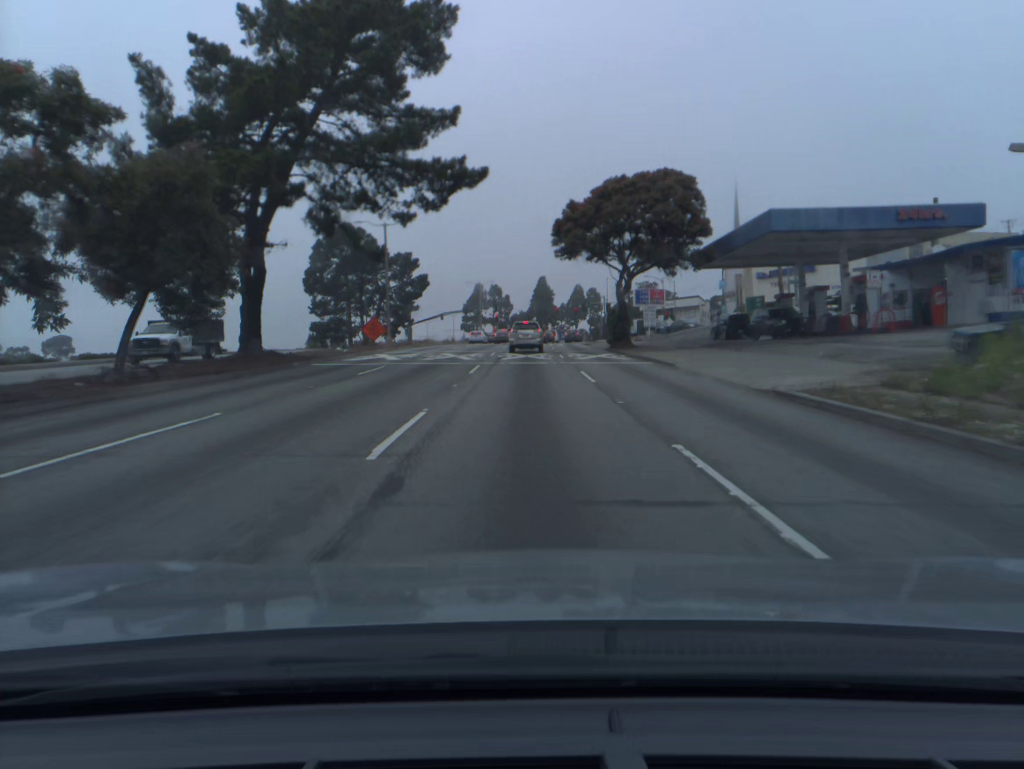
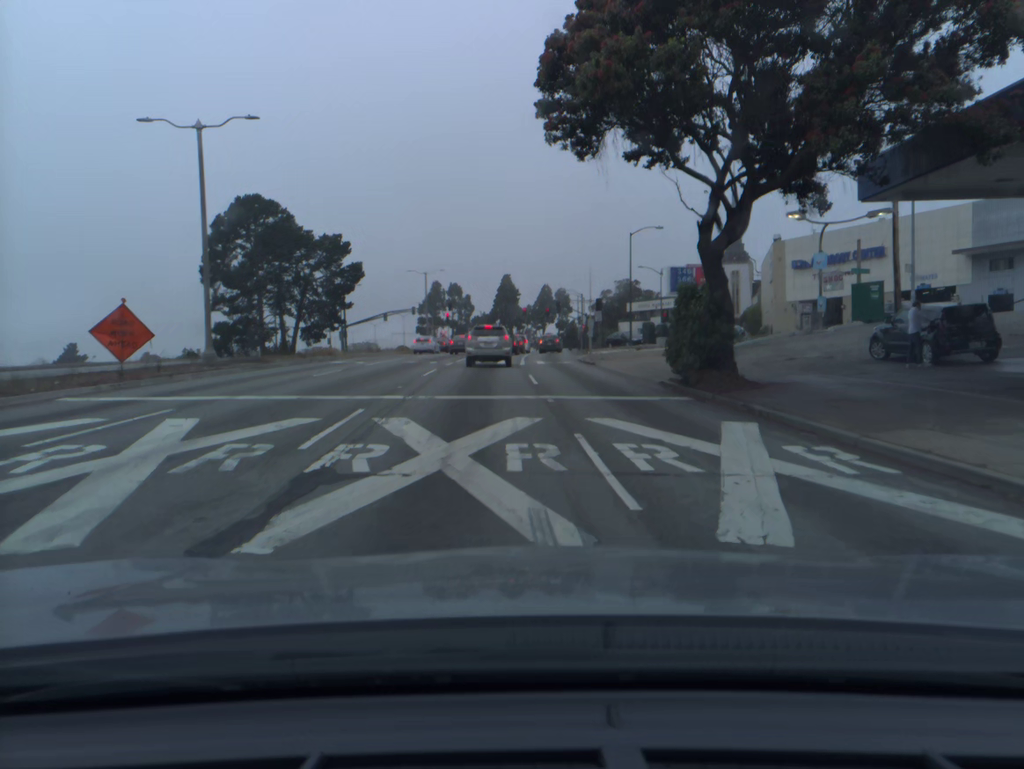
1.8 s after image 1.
(+0.6, +28.6) m; +3°
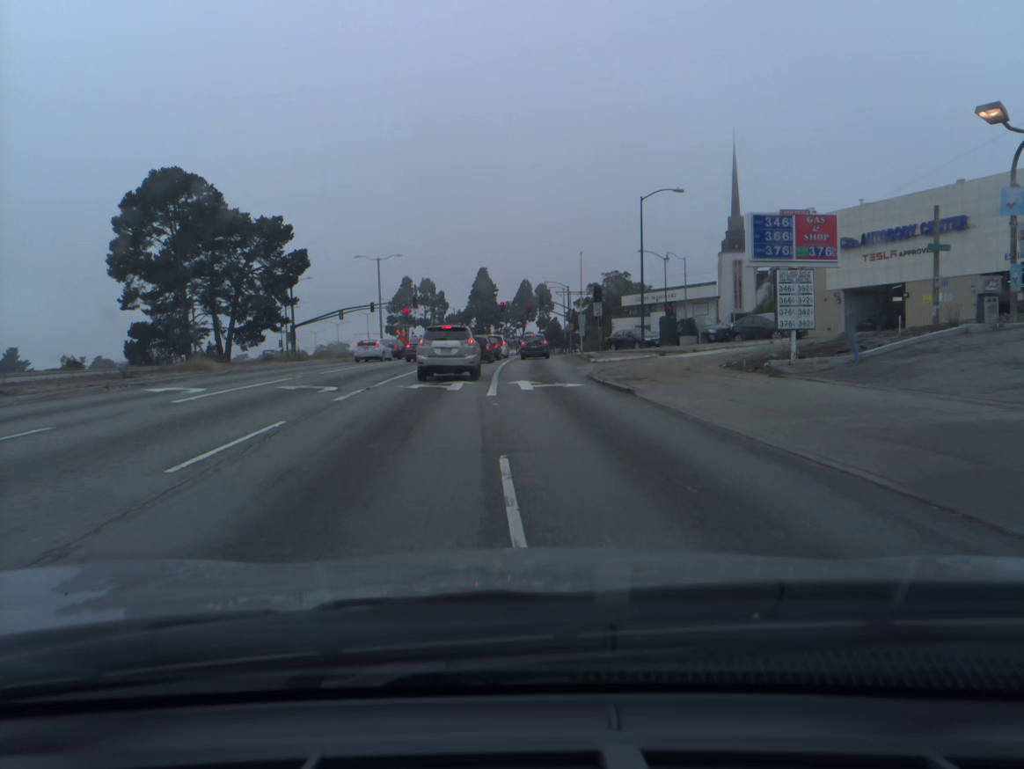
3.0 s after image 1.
(+0.2, +16.3) m; +1°
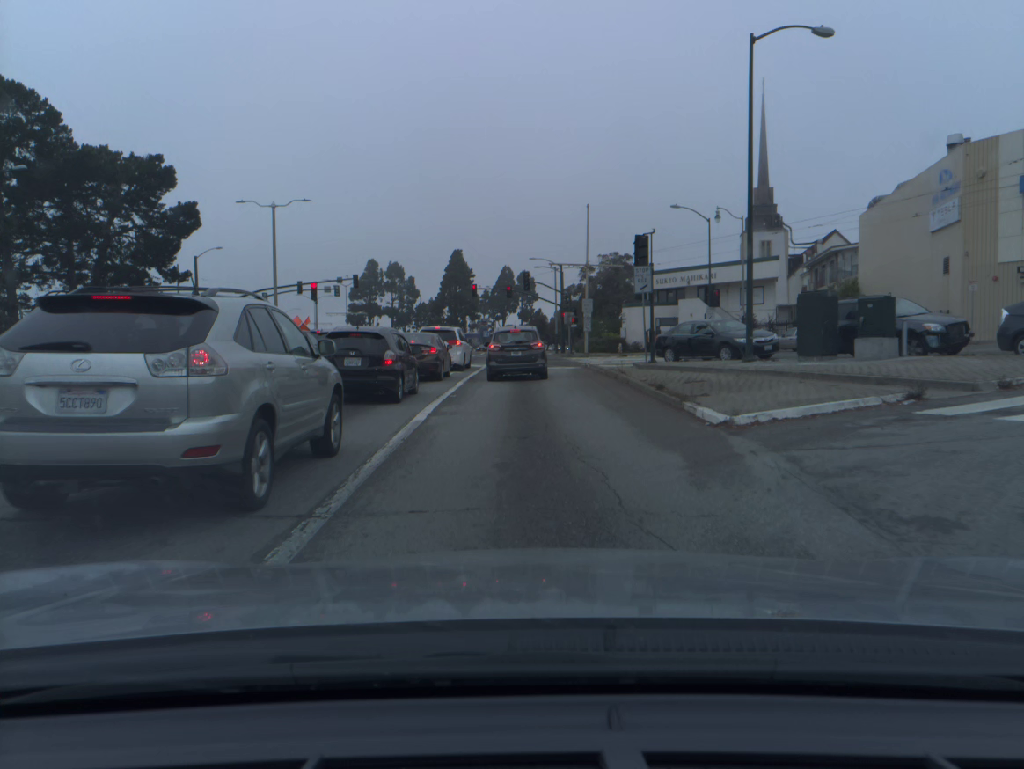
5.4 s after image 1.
(+0.3, +26.5) m; +1°
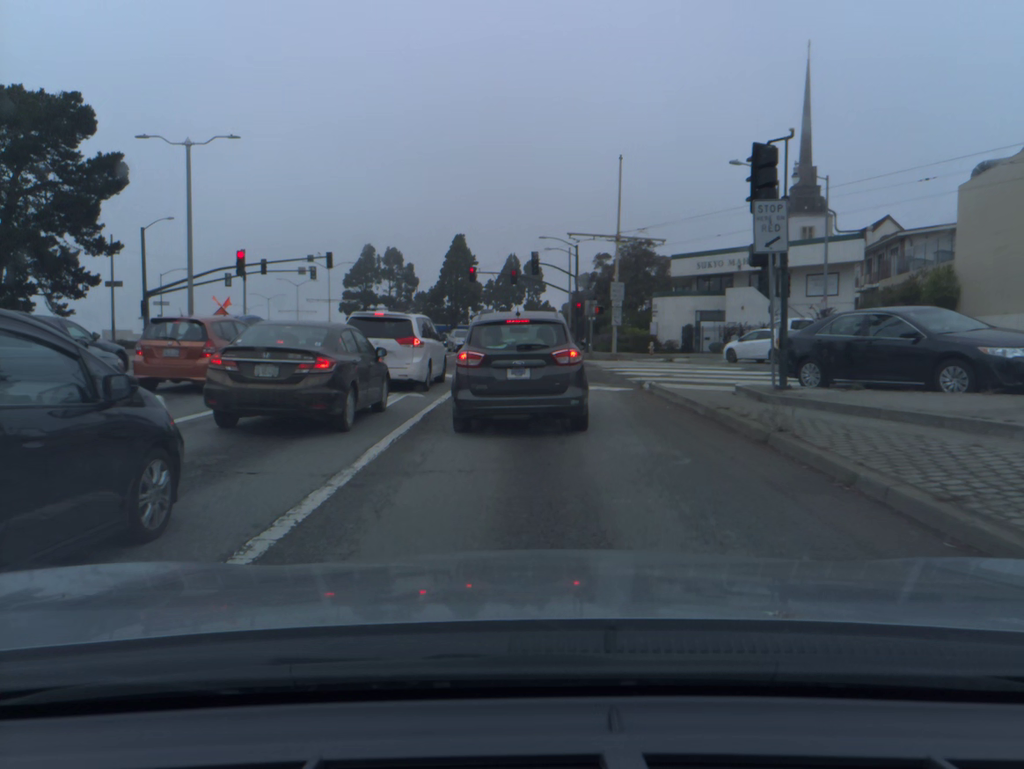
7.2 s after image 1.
(0.0, +13.3) m; 0°
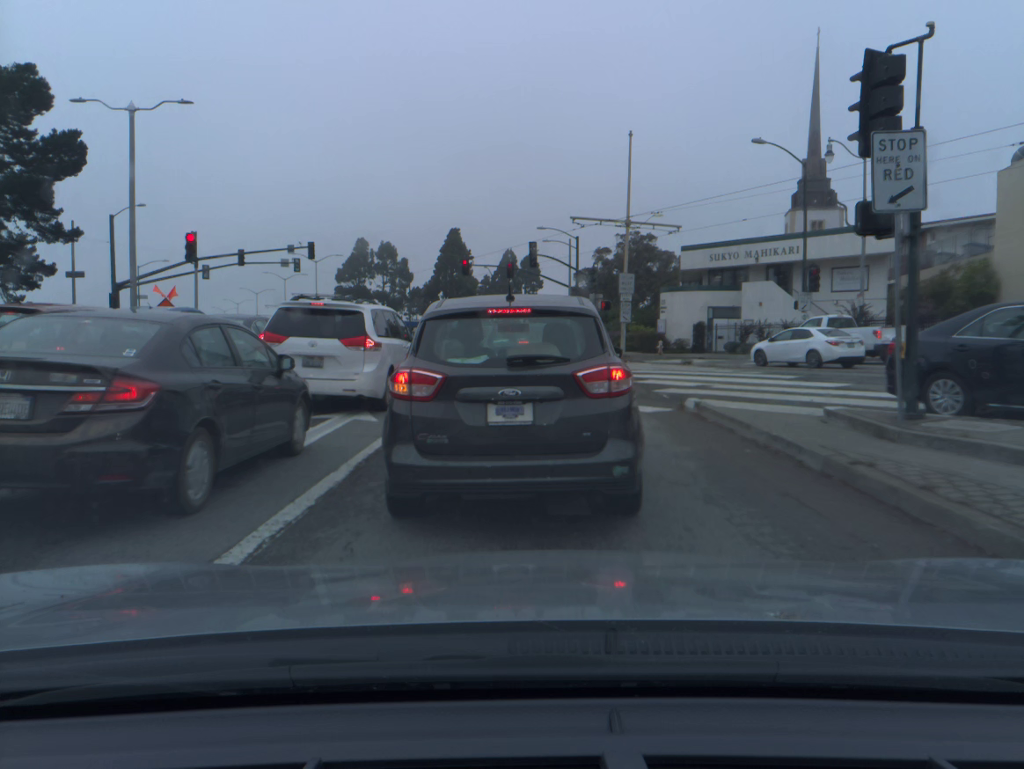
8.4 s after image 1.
(0.0, +5.0) m; 0°
